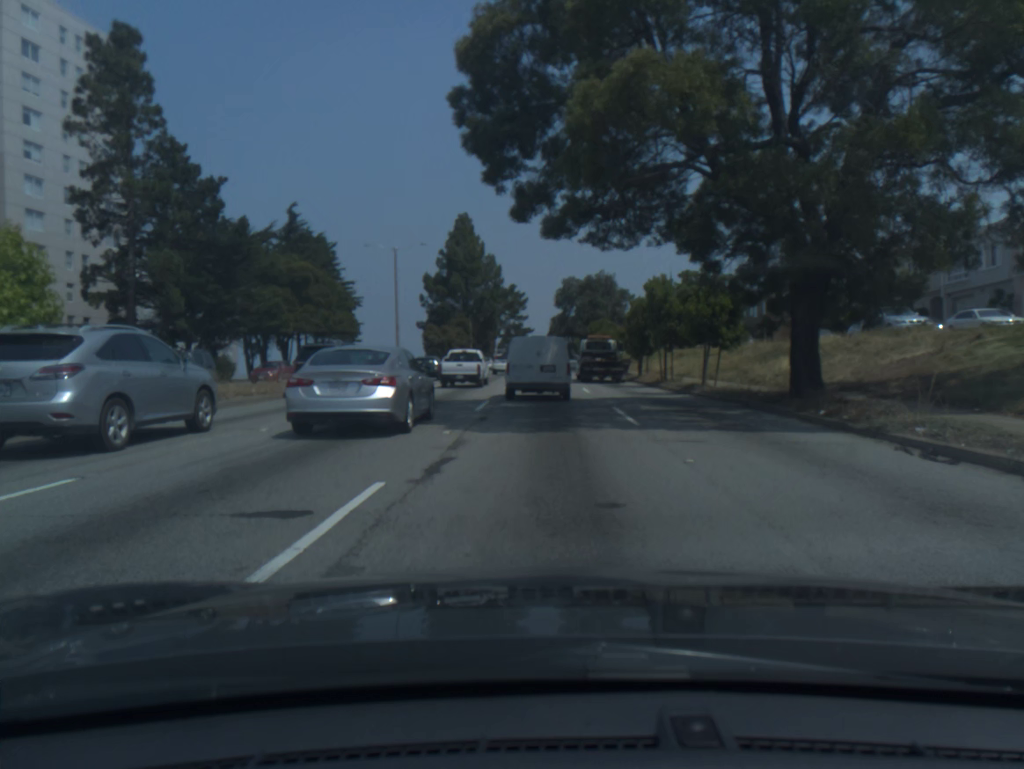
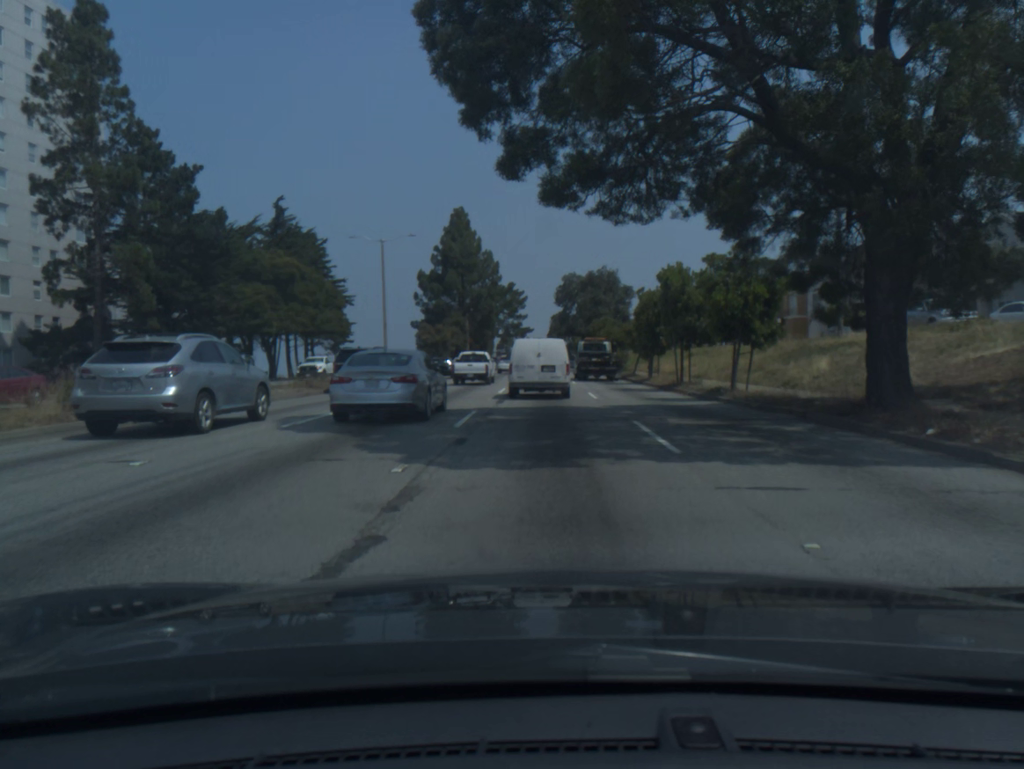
(0.0, +4.0) m; 0°
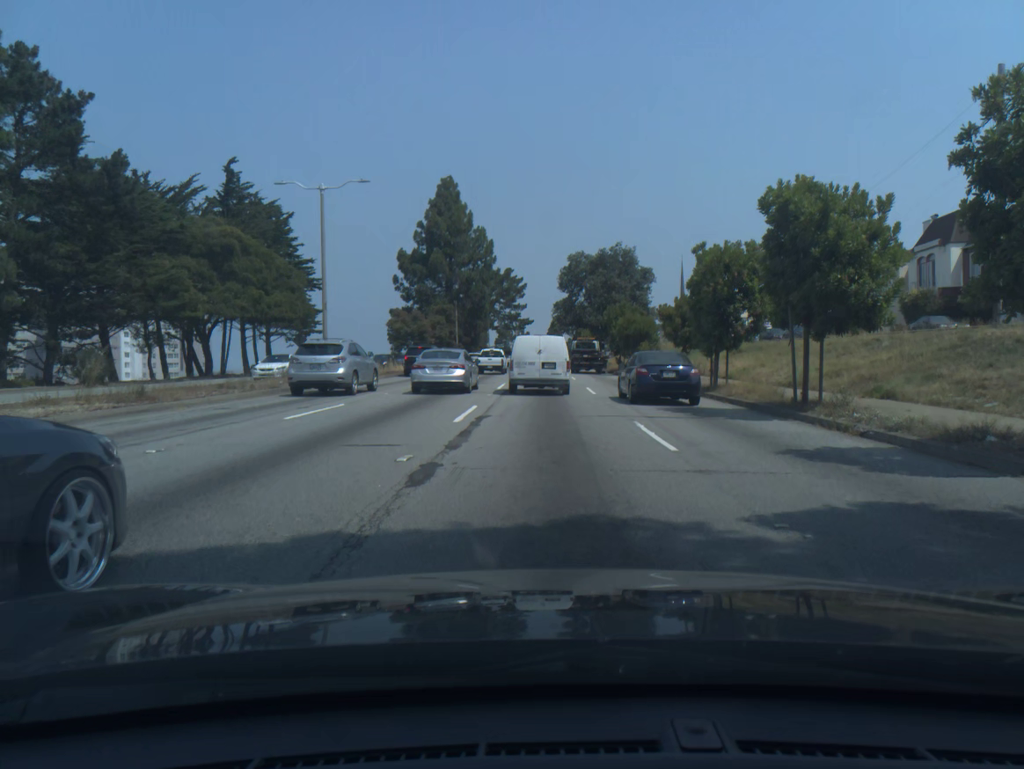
(0.0, +14.2) m; 0°
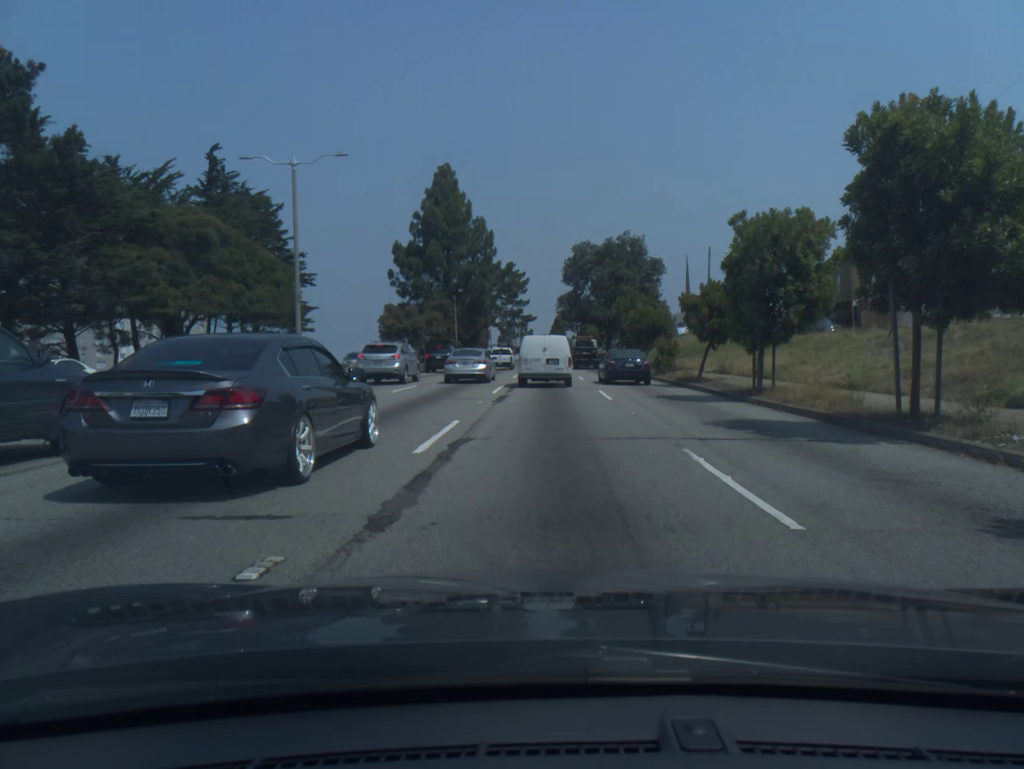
(0.0, +4.7) m; 0°
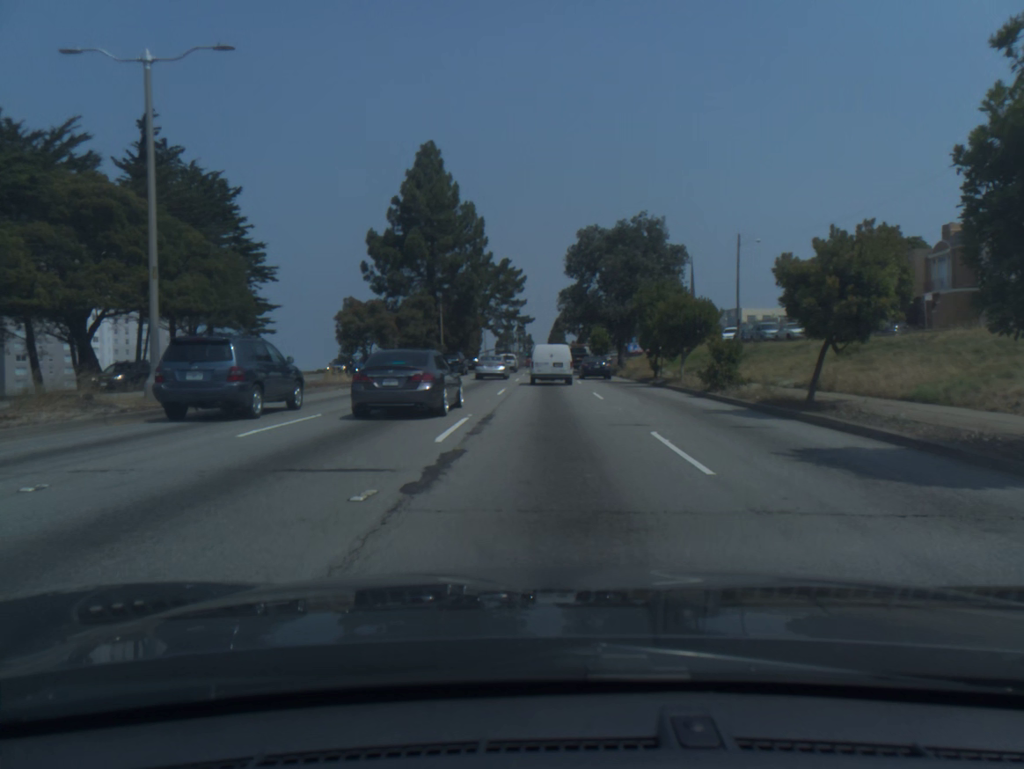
(0.0, +12.1) m; 0°
